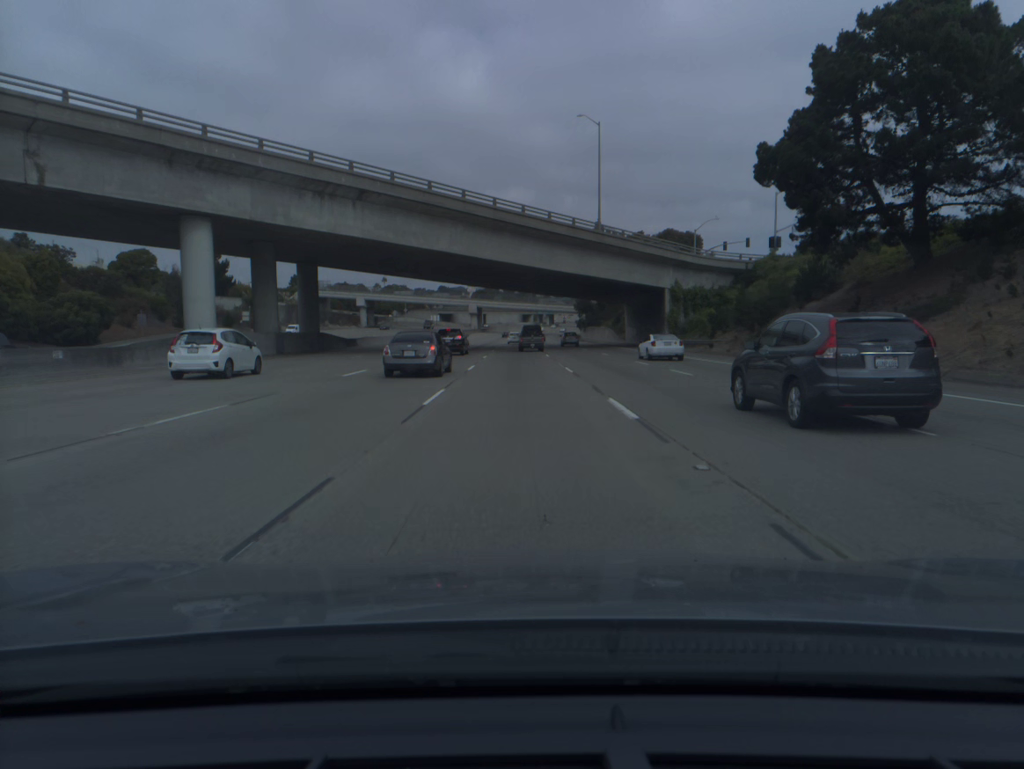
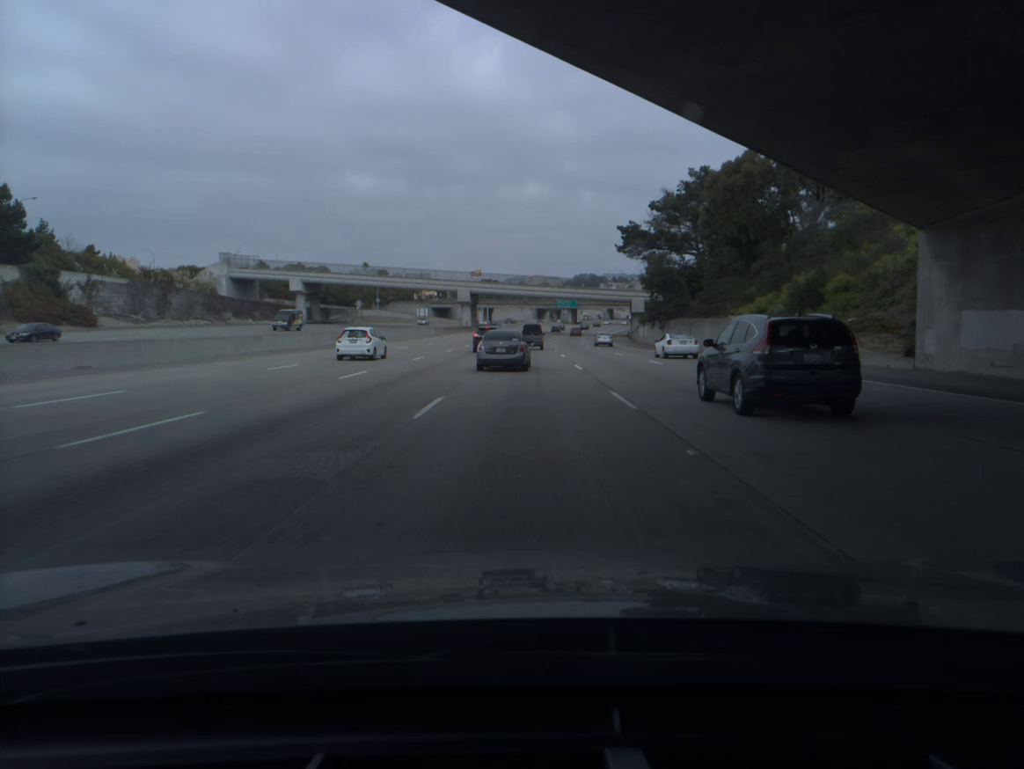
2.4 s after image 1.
(-0.8, +72.7) m; -1°
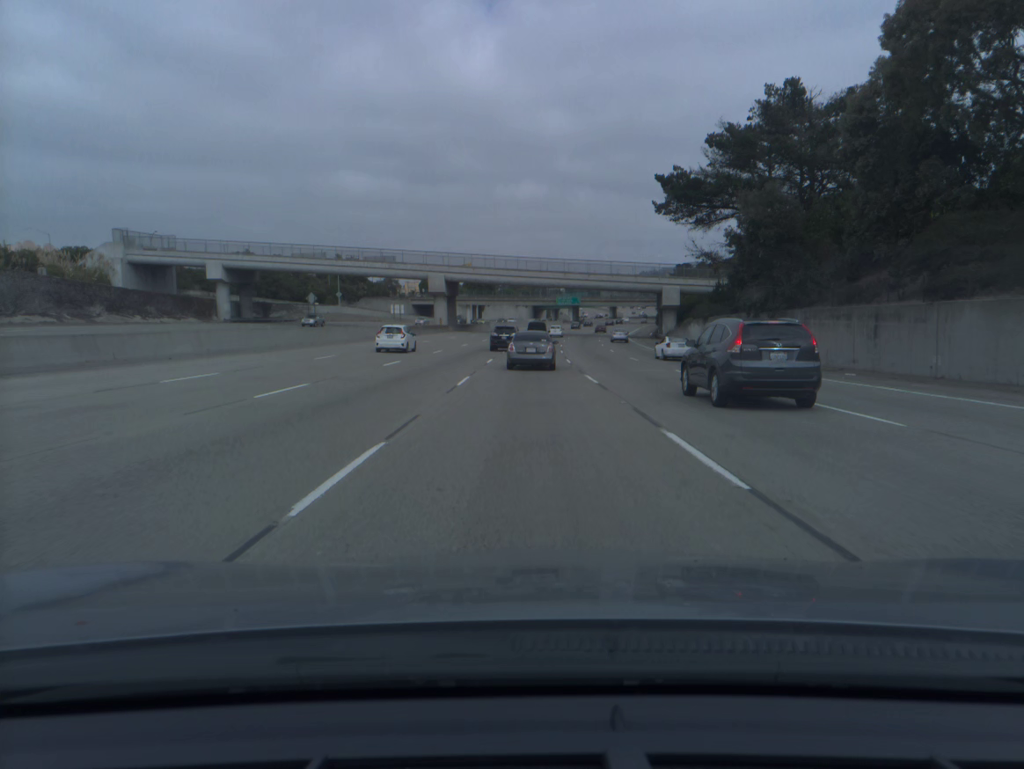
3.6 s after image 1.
(+0.1, +36.1) m; 0°
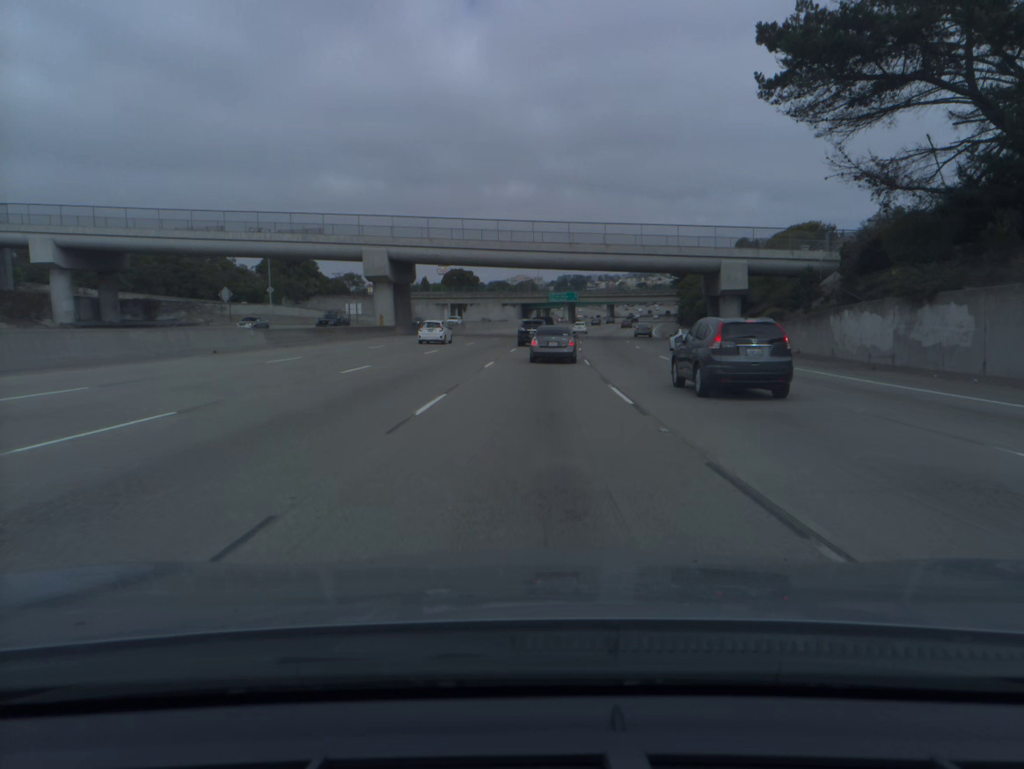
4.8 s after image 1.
(+0.1, +35.7) m; +1°
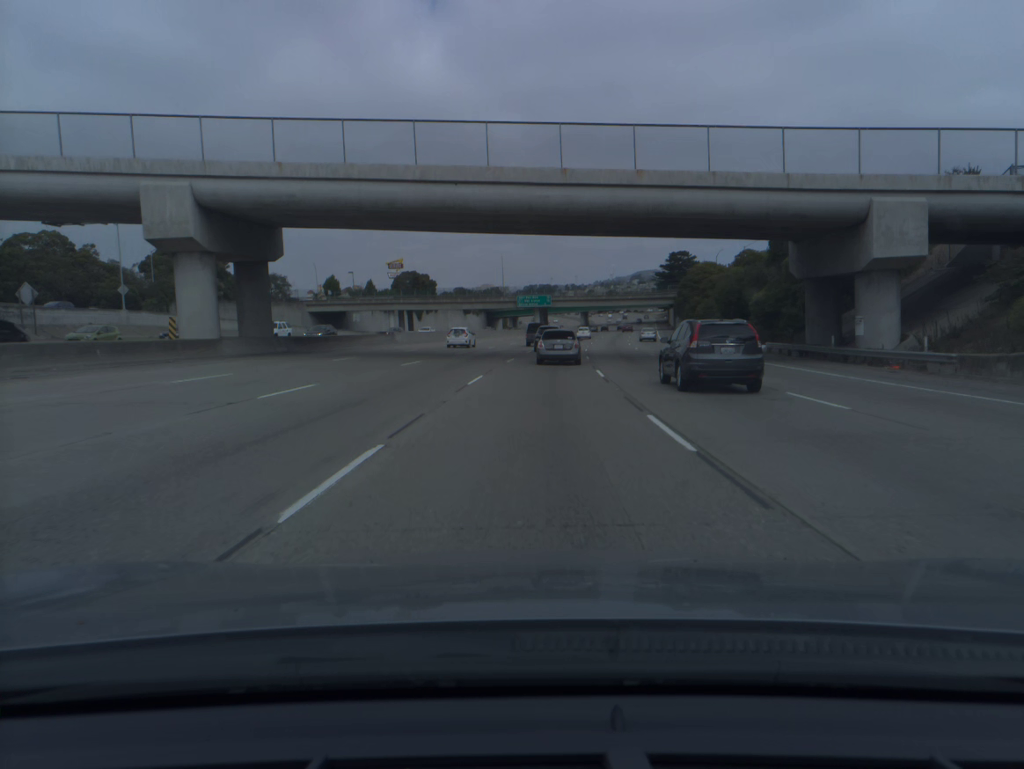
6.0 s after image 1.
(+0.7, +35.2) m; +2°
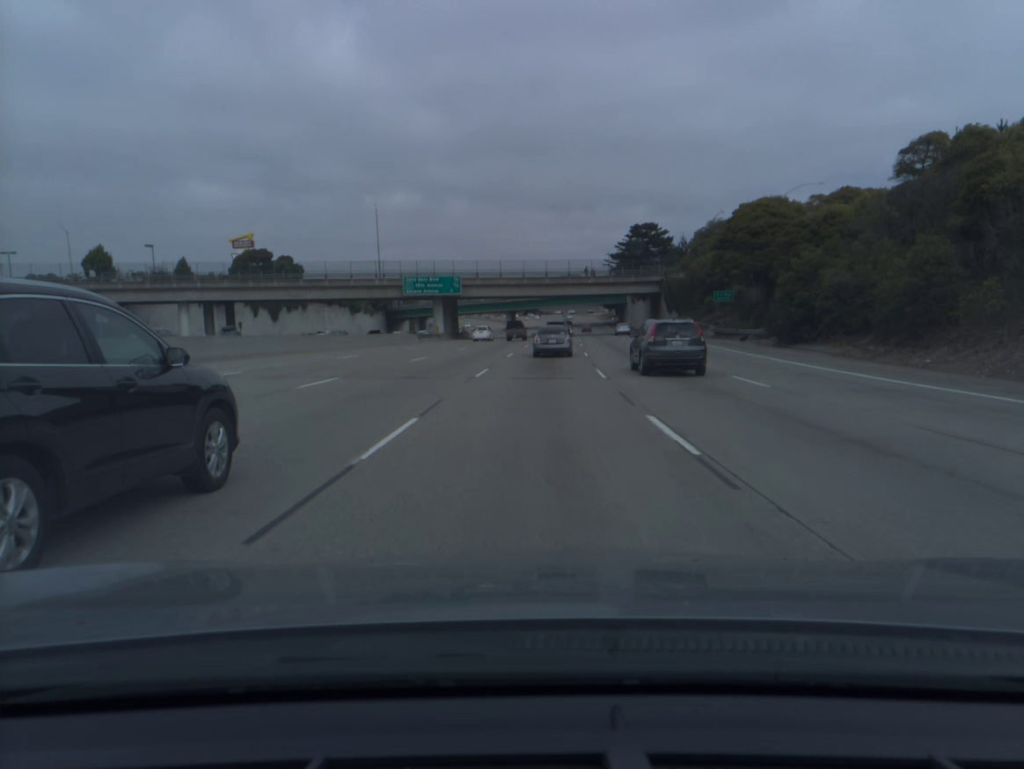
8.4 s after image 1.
(+3.6, +68.7) m; +6°
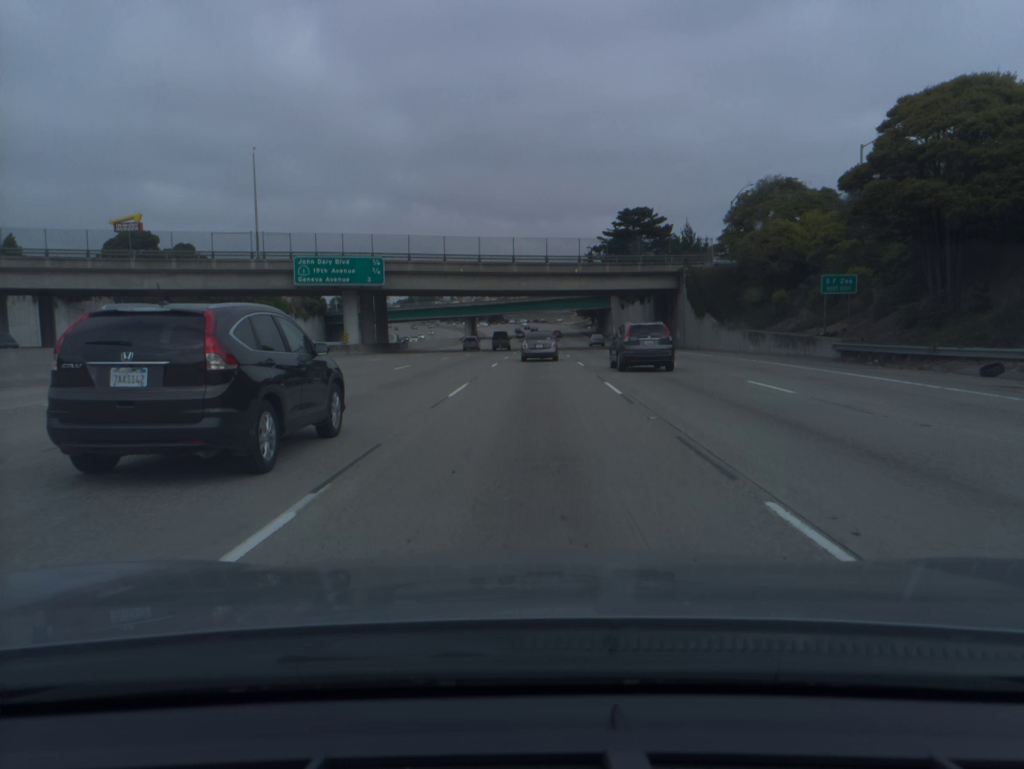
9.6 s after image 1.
(+0.7, +34.0) m; +2°
